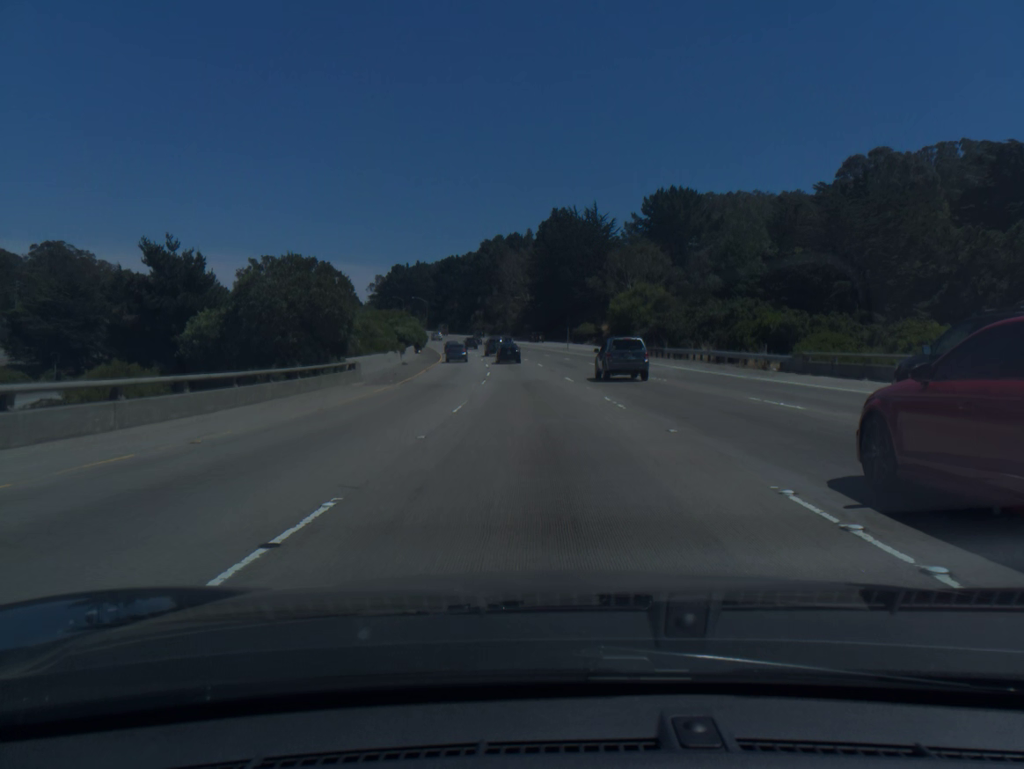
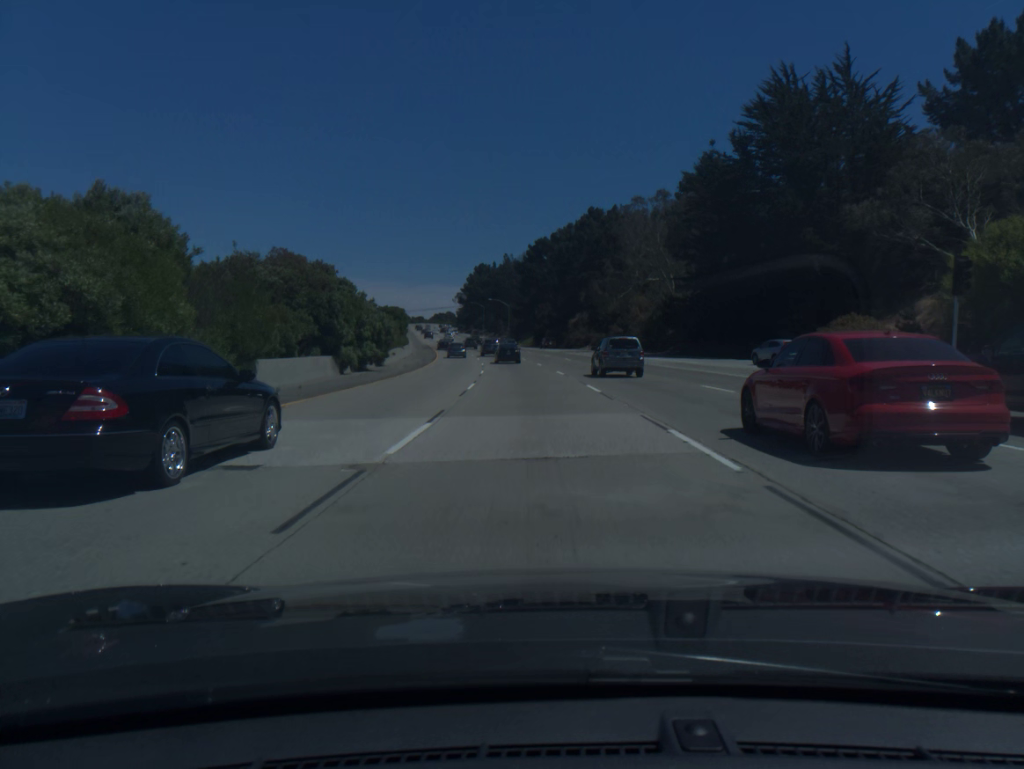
(-5.7, +88.4) m; -8°
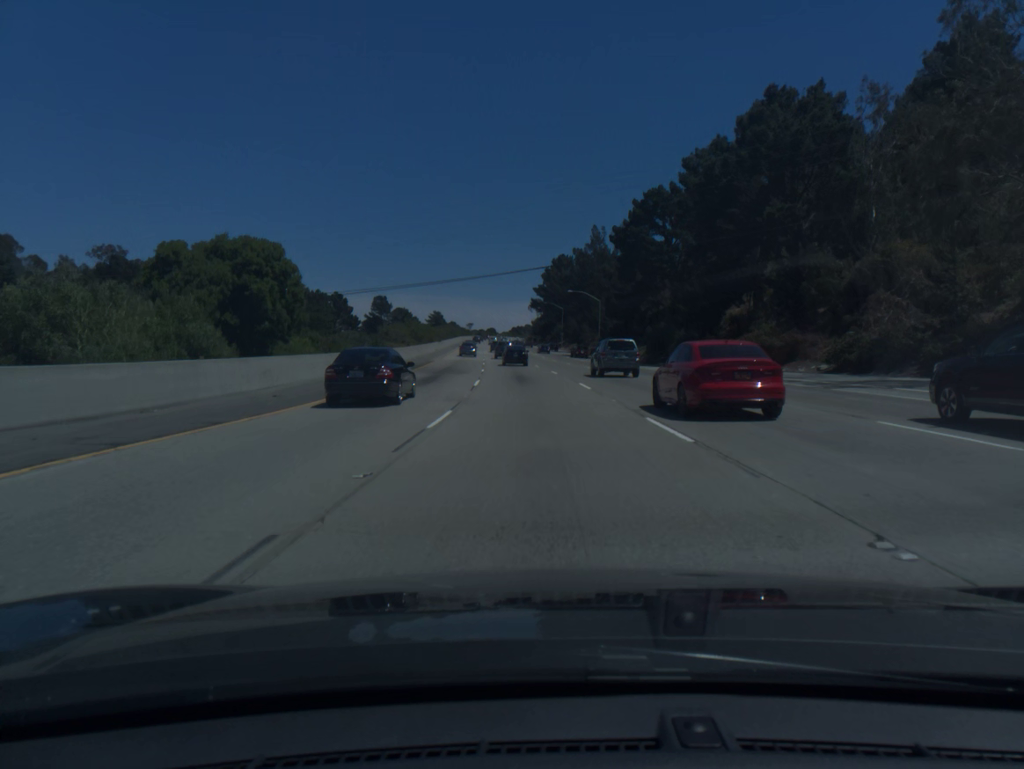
(-3.8, +69.6) m; -6°
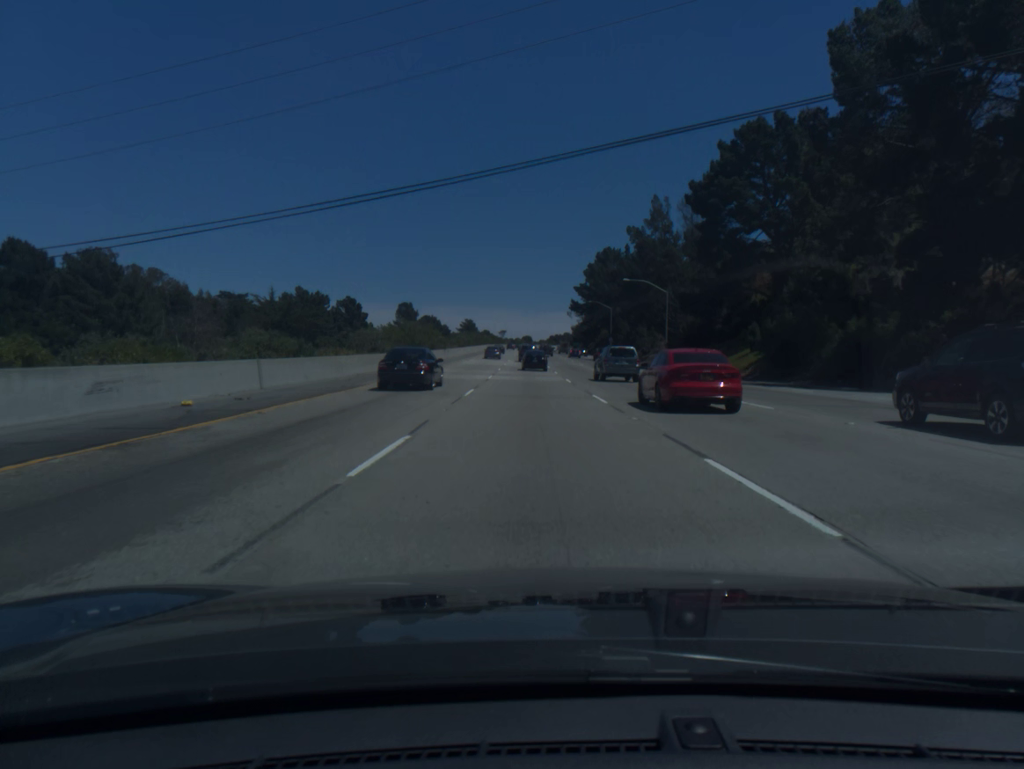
(-0.8, +34.4) m; -3°
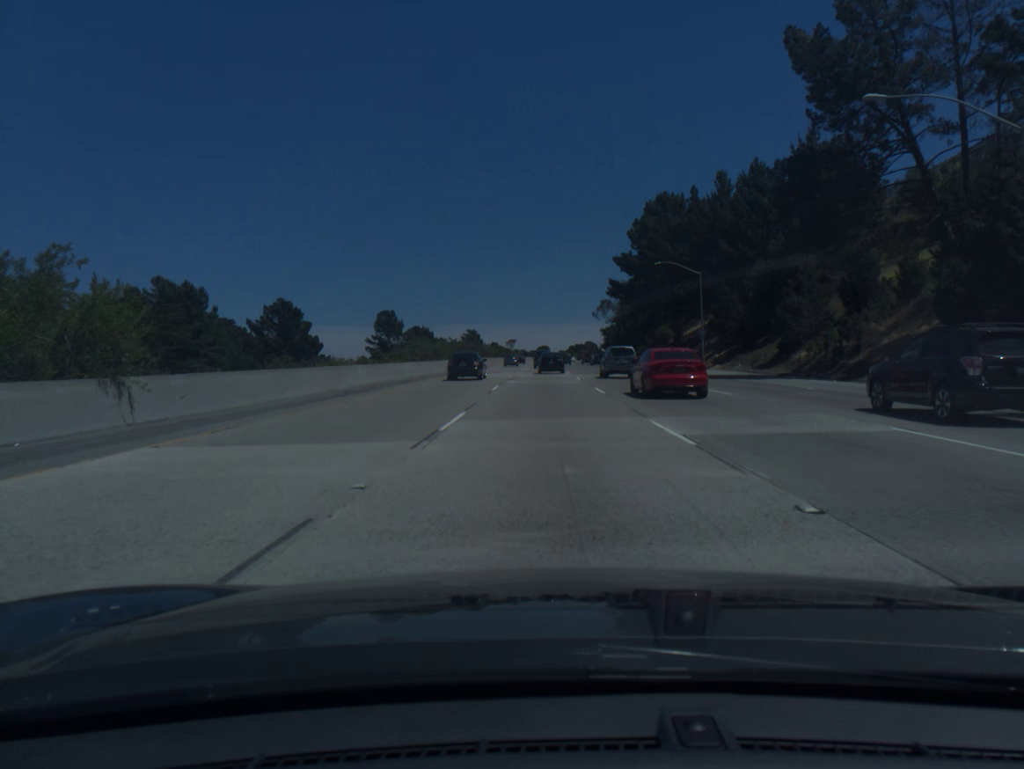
(-1.5, +67.5) m; -1°
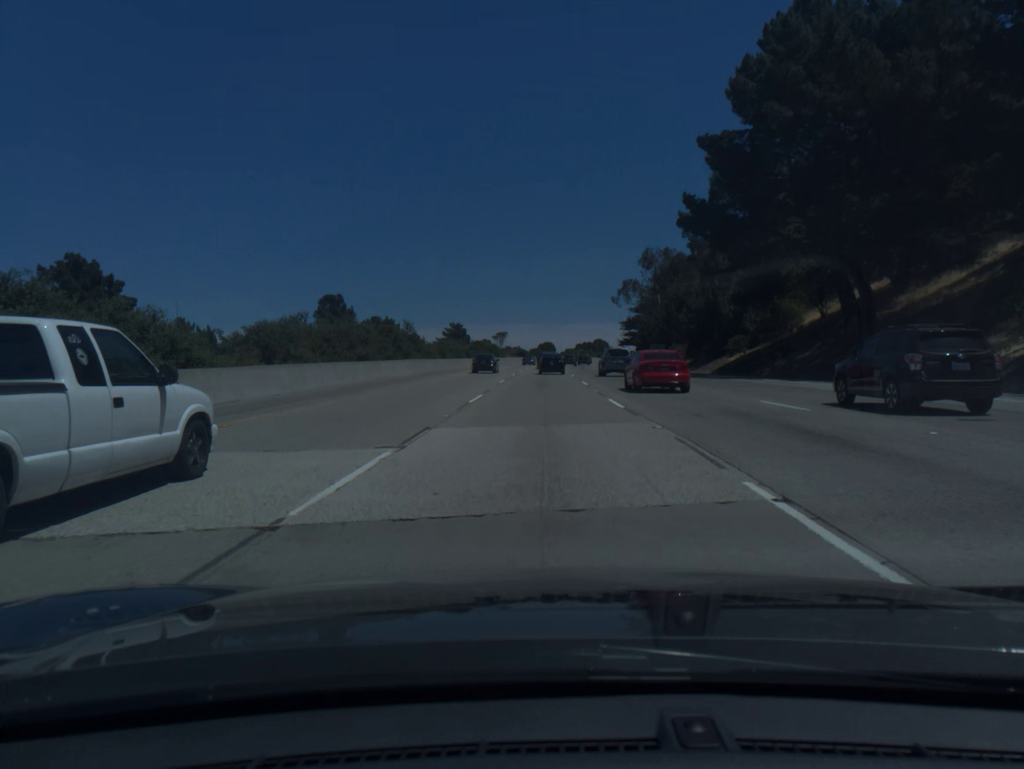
(+0.1, +65.9) m; 0°
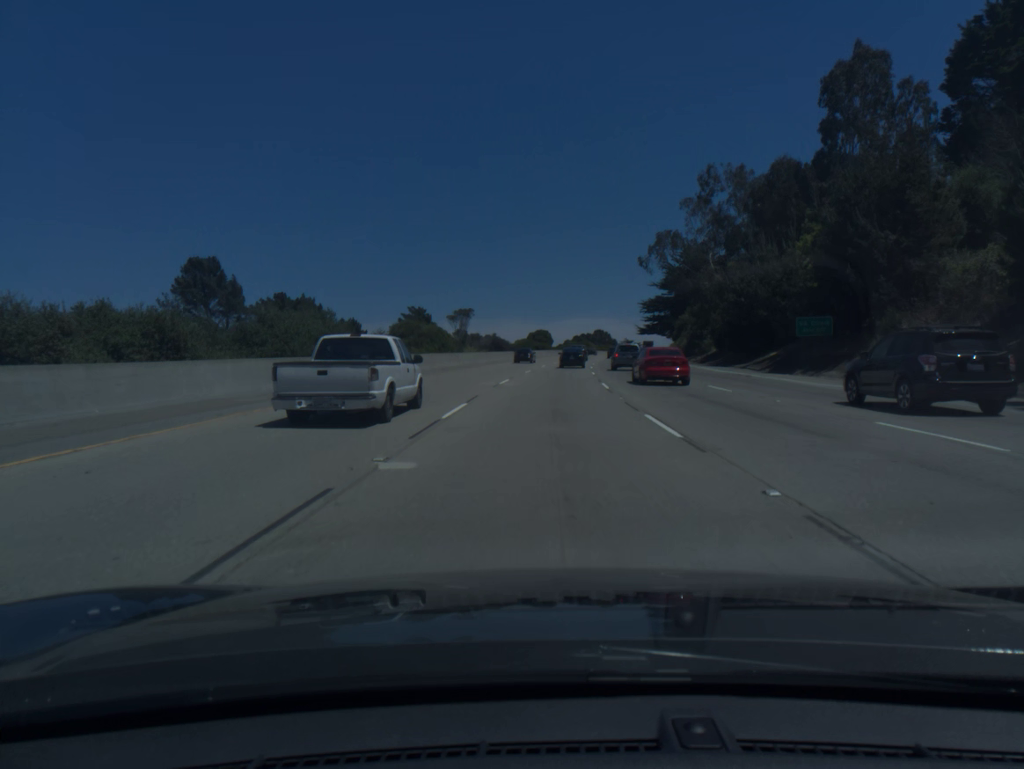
(-0.1, +65.1) m; +1°
